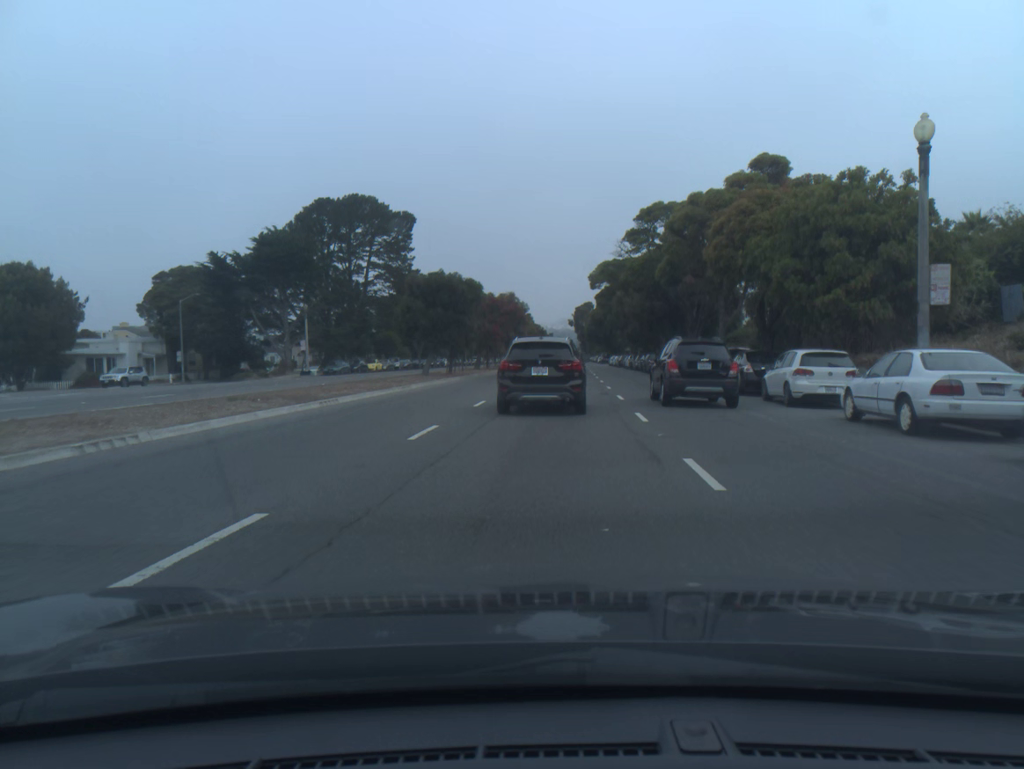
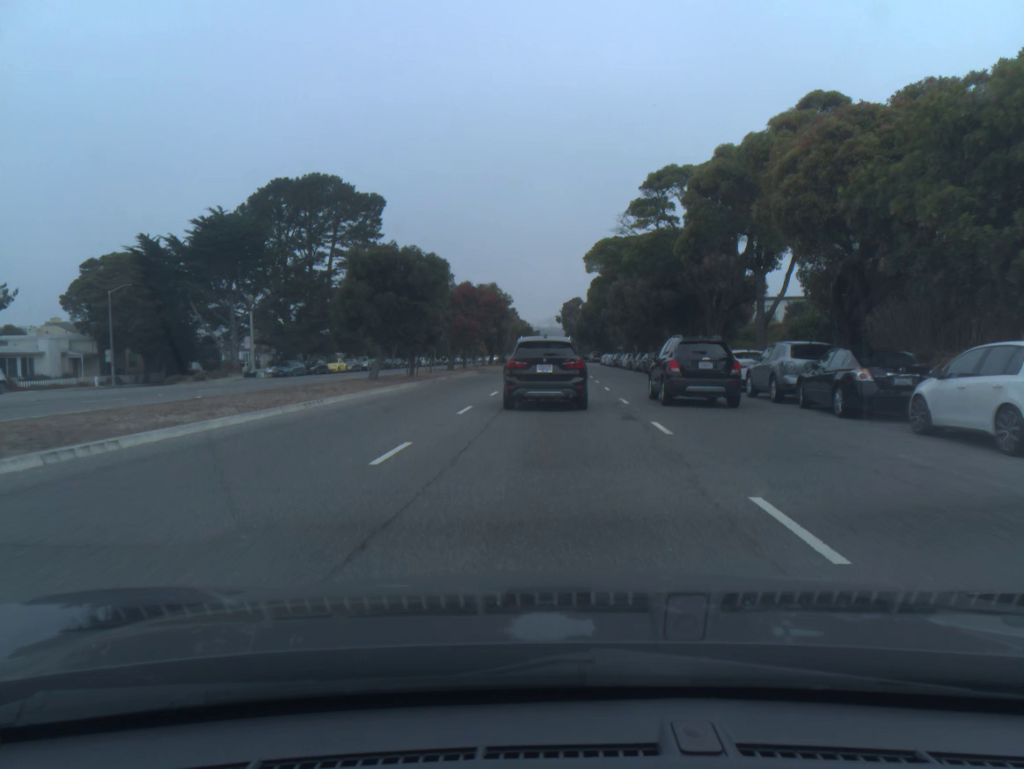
(+0.1, +10.0) m; +1°
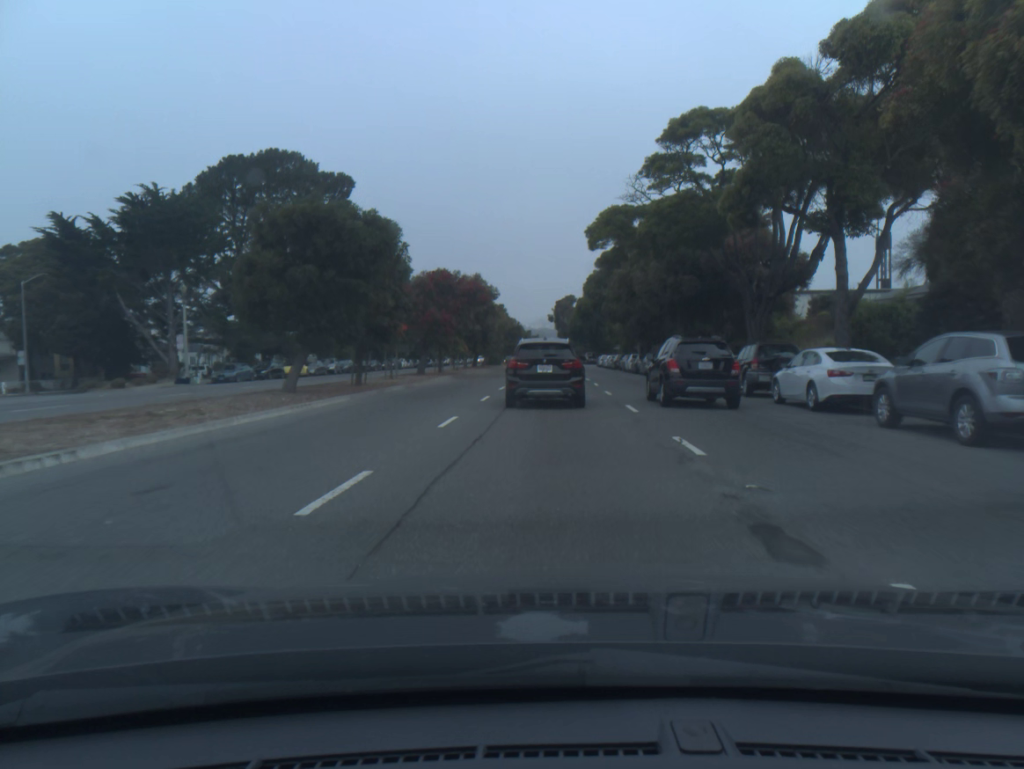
(+0.1, +9.9) m; +1°
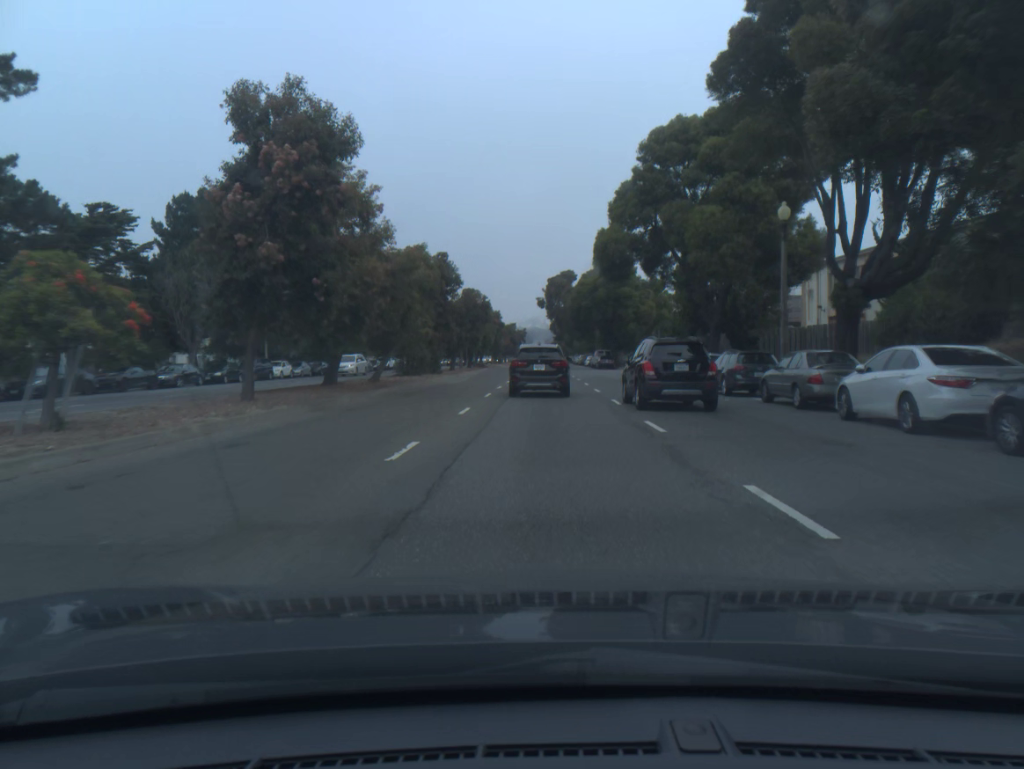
(+0.5, +48.7) m; +1°
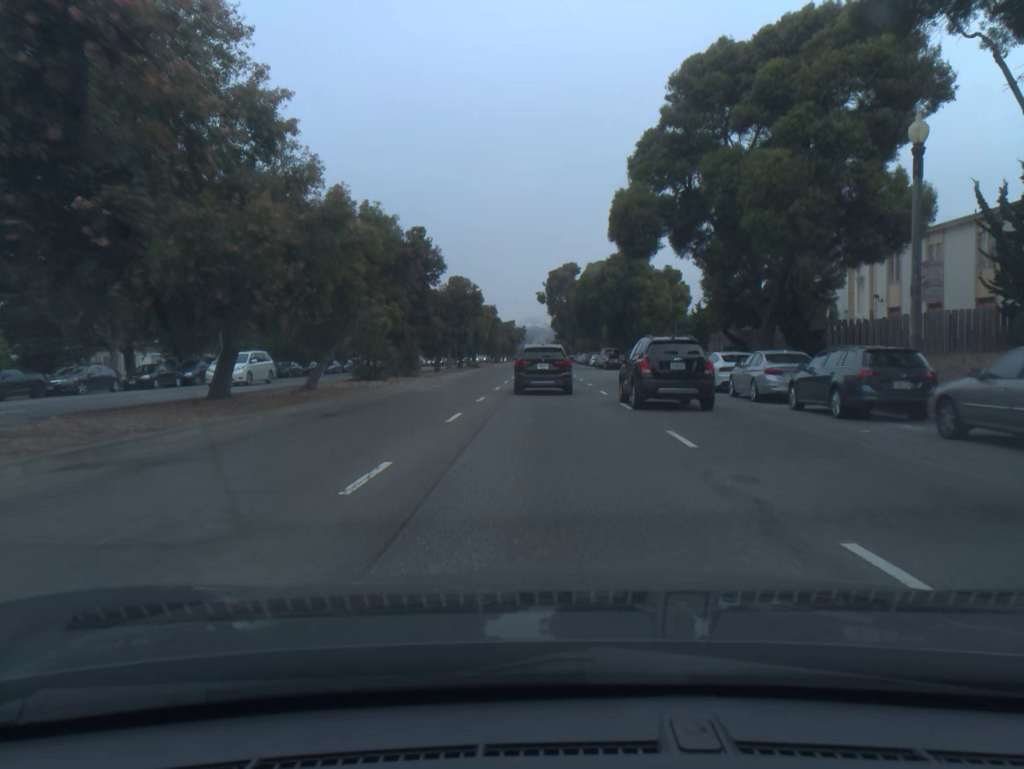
(0.0, +9.7) m; 0°
